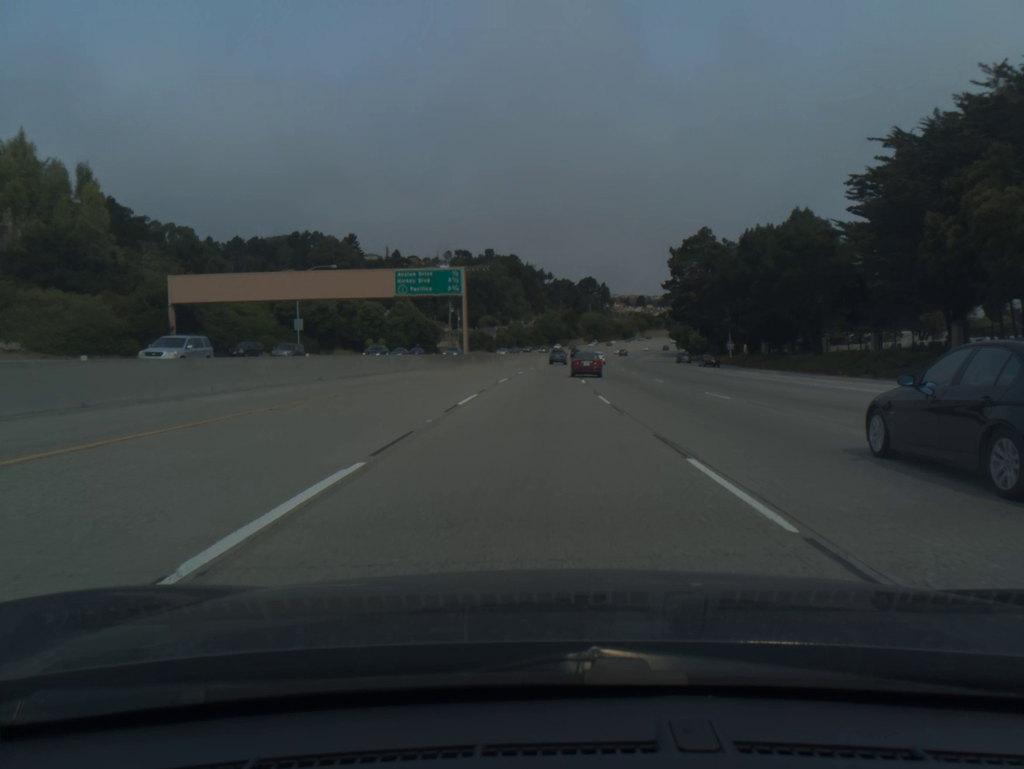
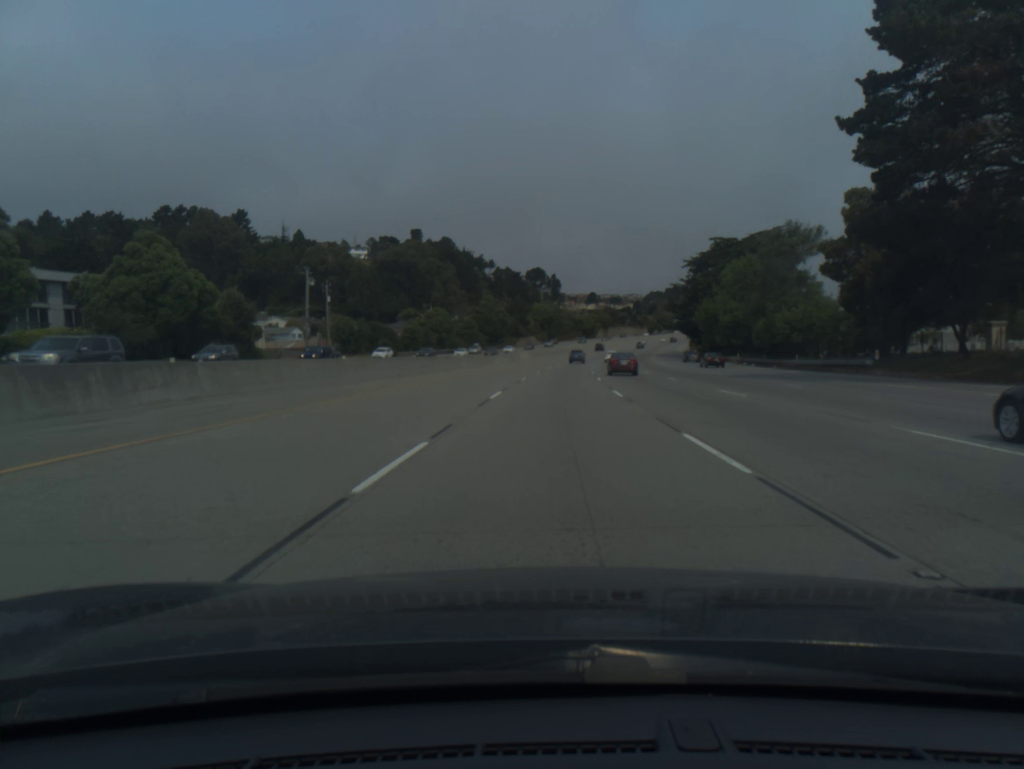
(+2.0, +85.1) m; +4°
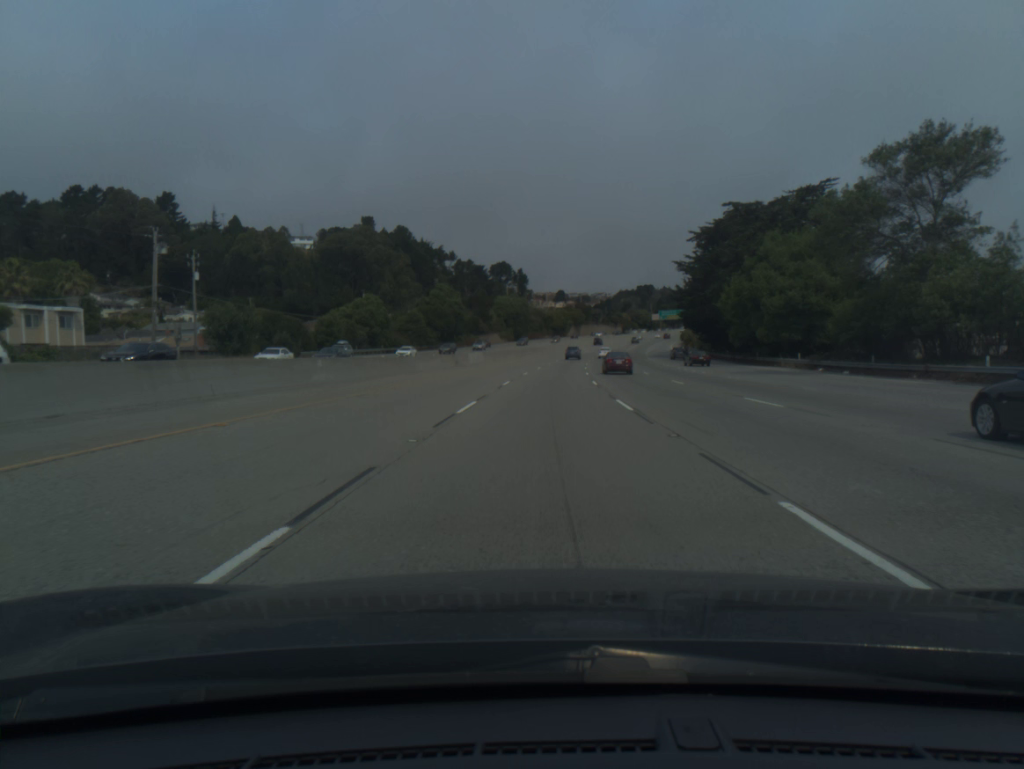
(+0.7, +34.5) m; +2°
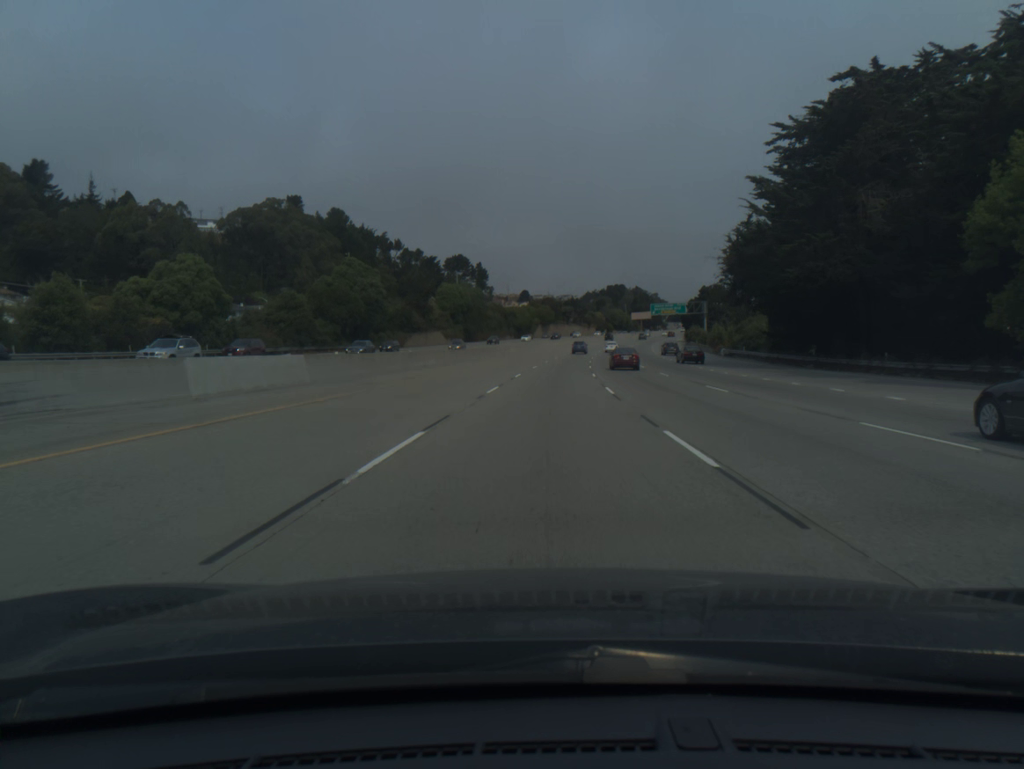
(+1.2, +52.6) m; +3°
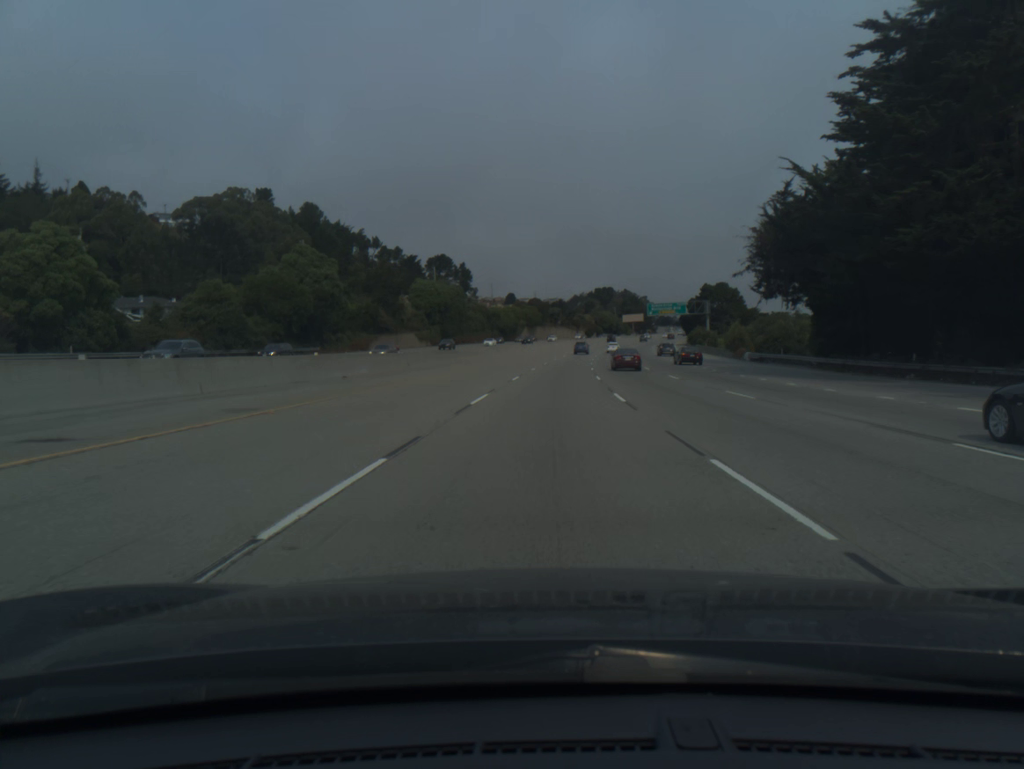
(+0.1, +17.8) m; +1°
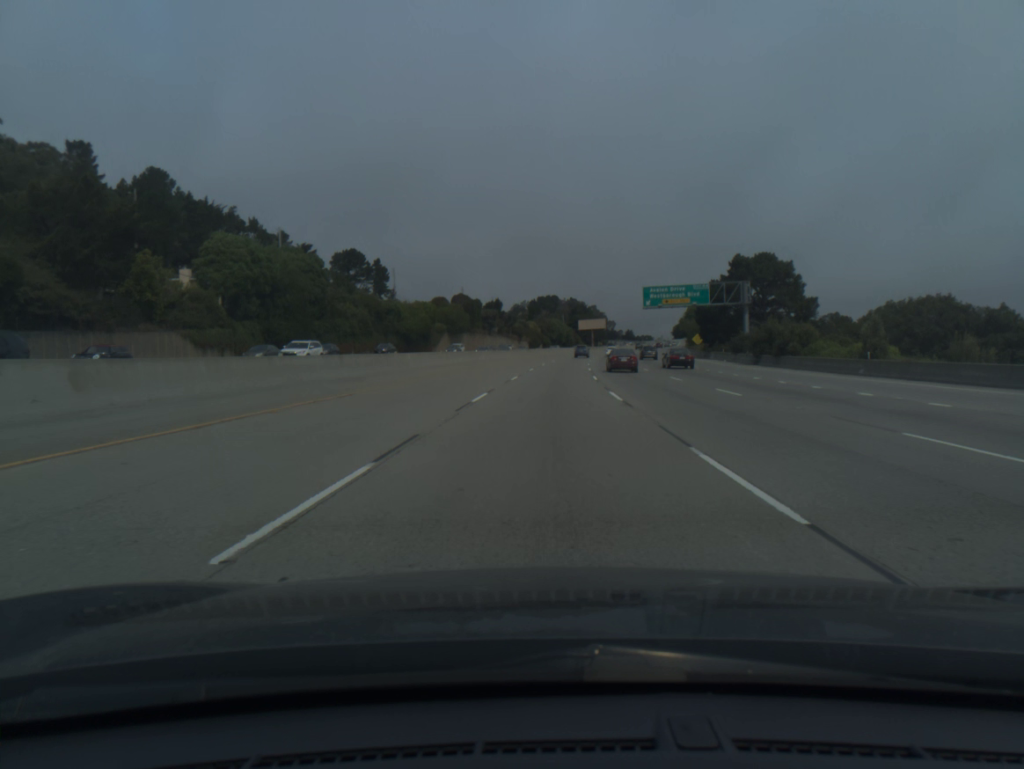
(+2.8, +72.2) m; +4°
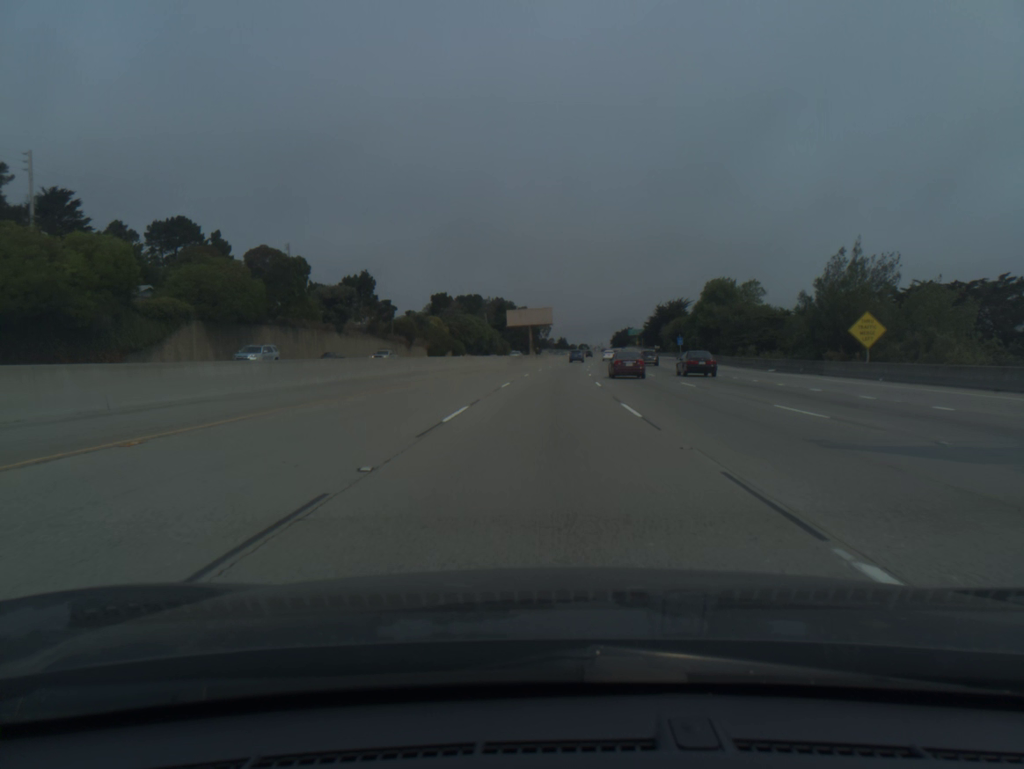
(+4.3, +92.2) m; +5°
